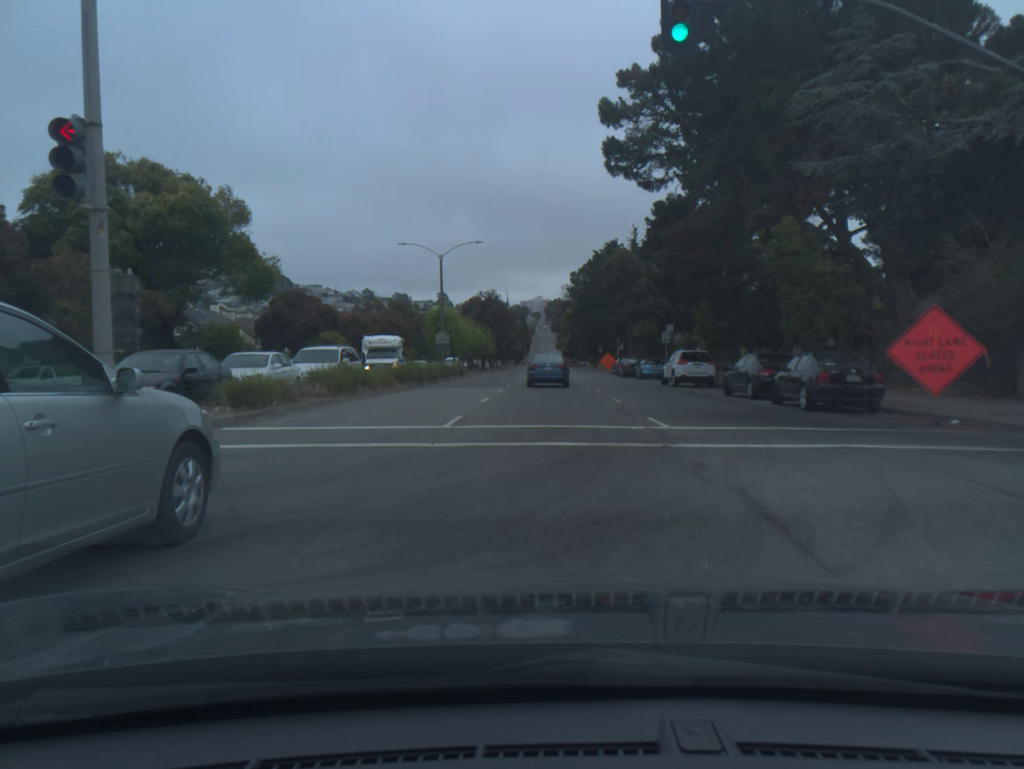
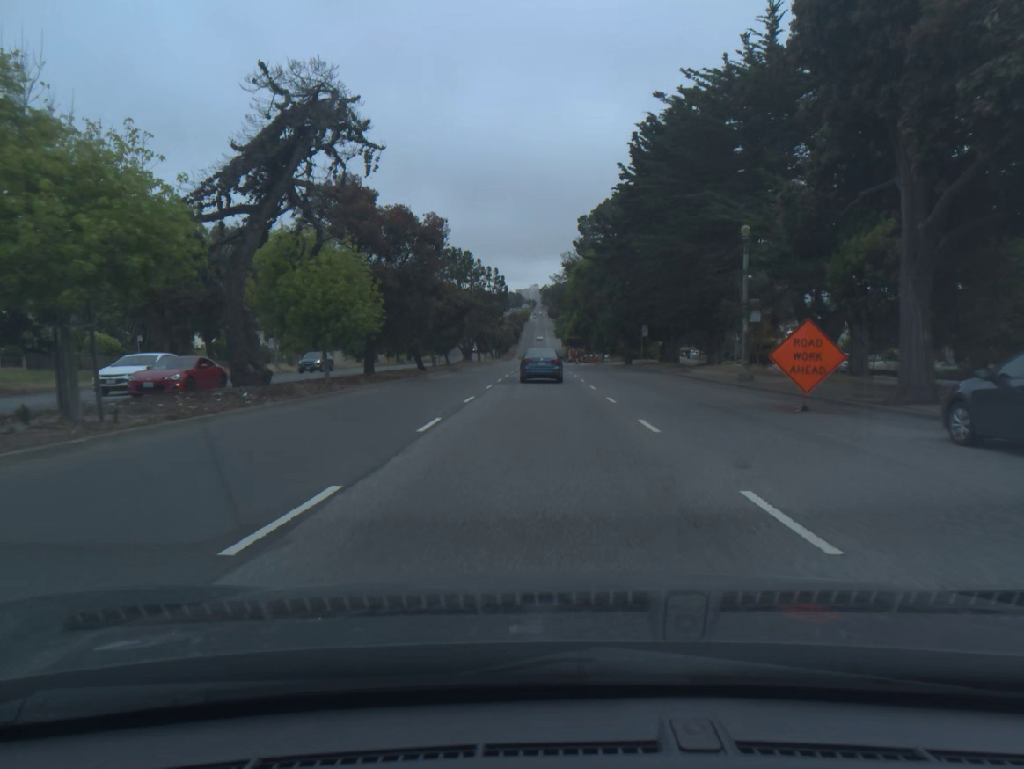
(+0.5, +59.9) m; 0°
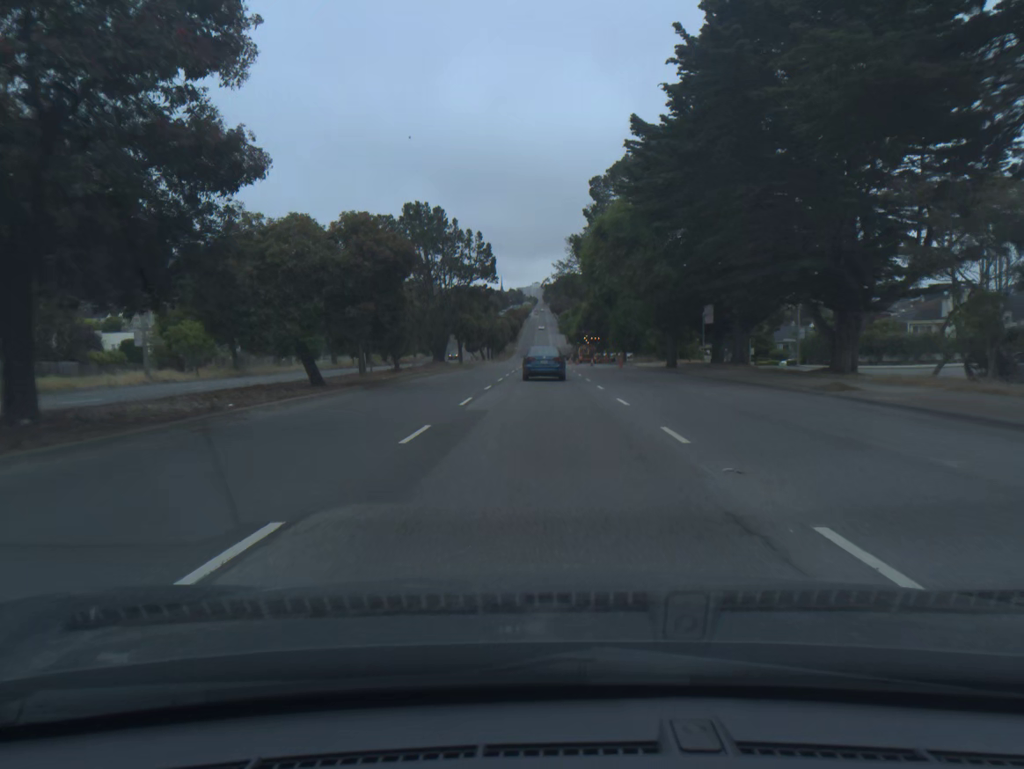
(-0.1, +23.9) m; 0°
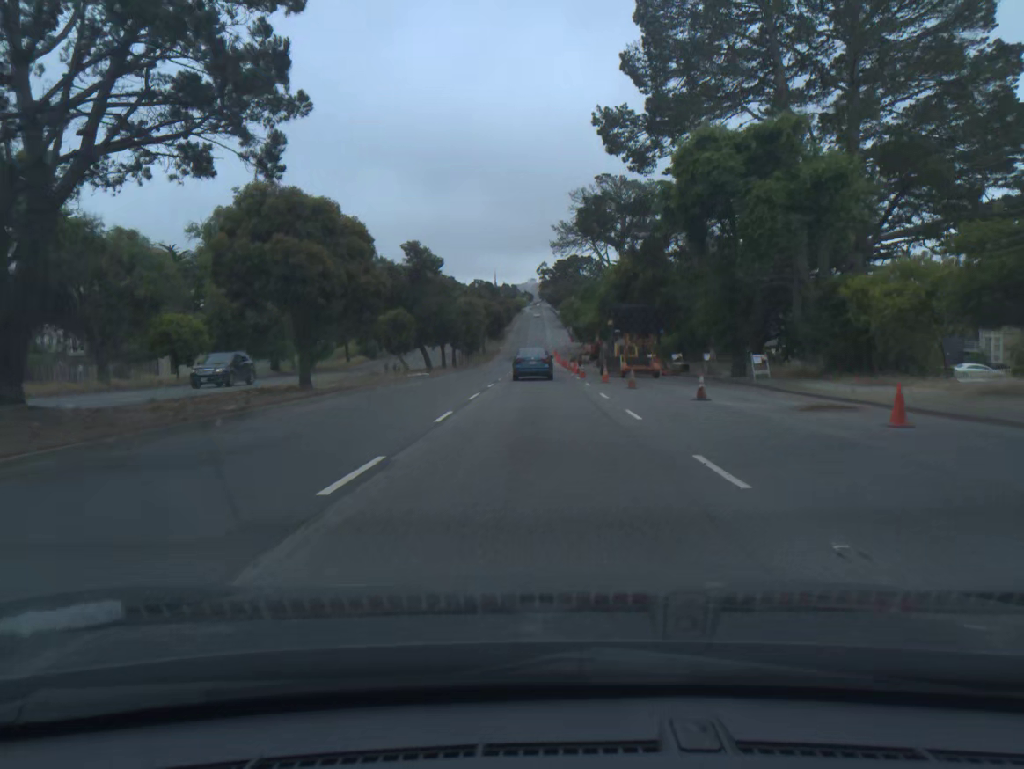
(+0.1, +47.2) m; 0°
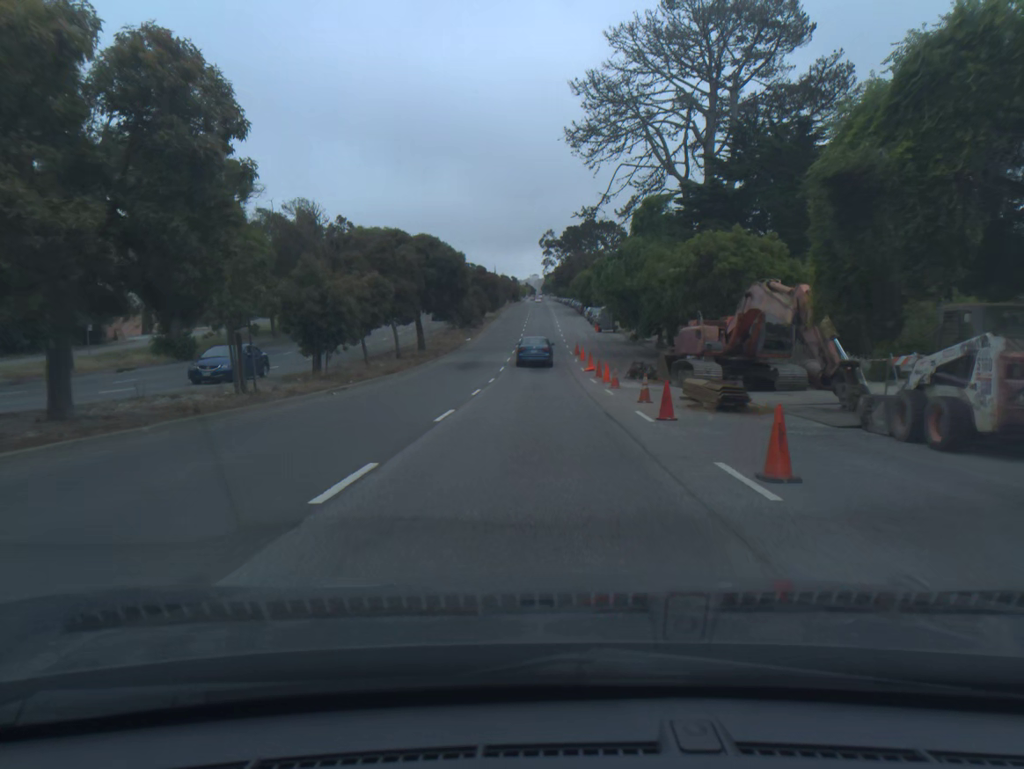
(-0.2, +59.0) m; 0°
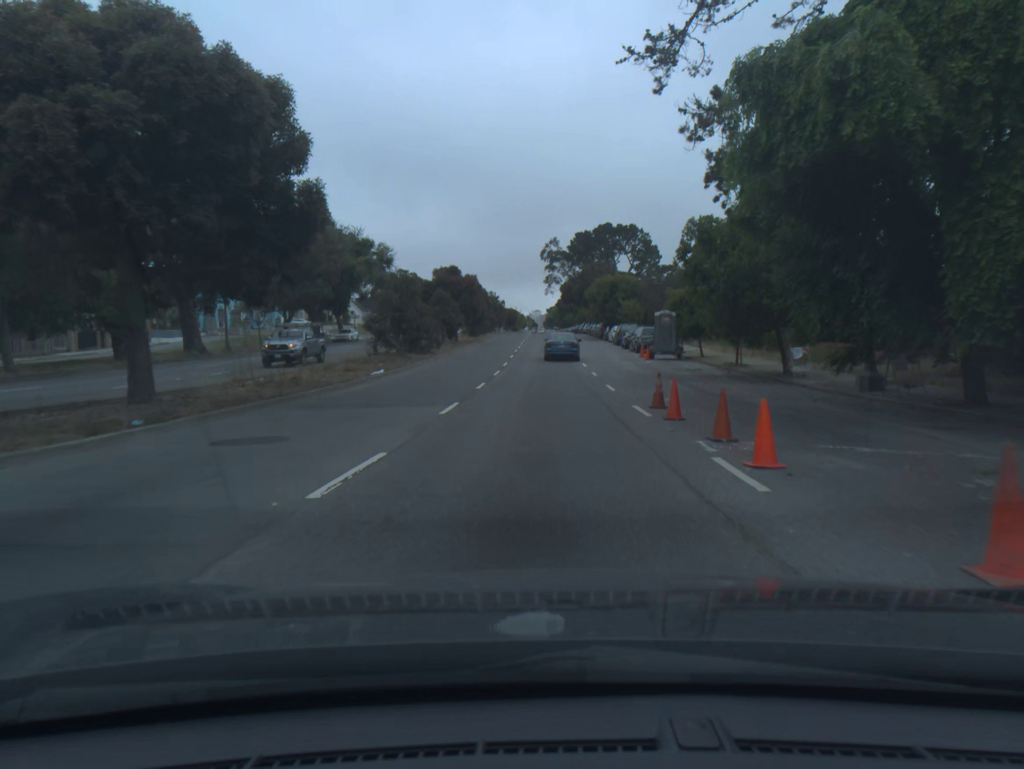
(0.0, +35.7) m; 0°
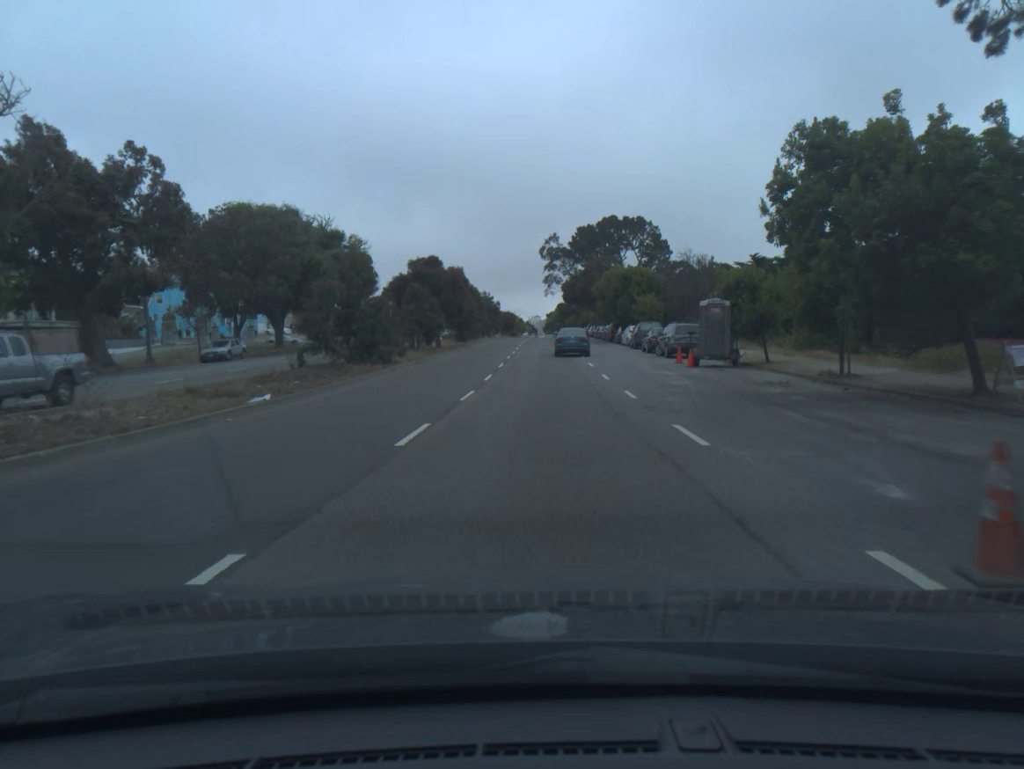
(0.0, +11.8) m; 0°
